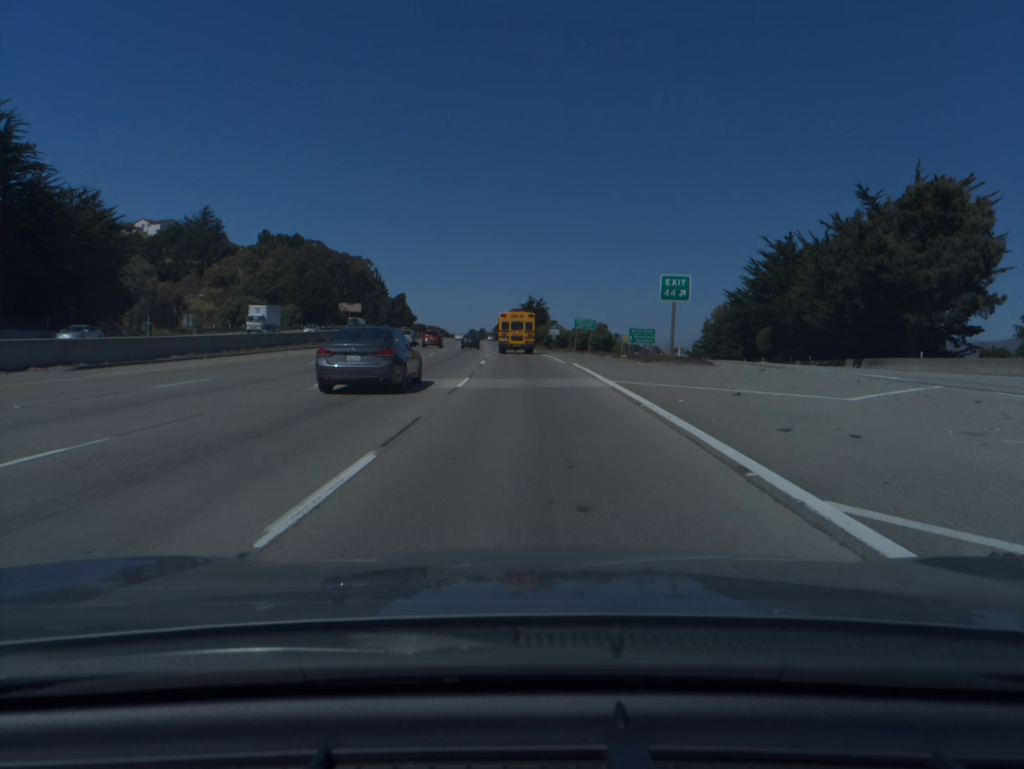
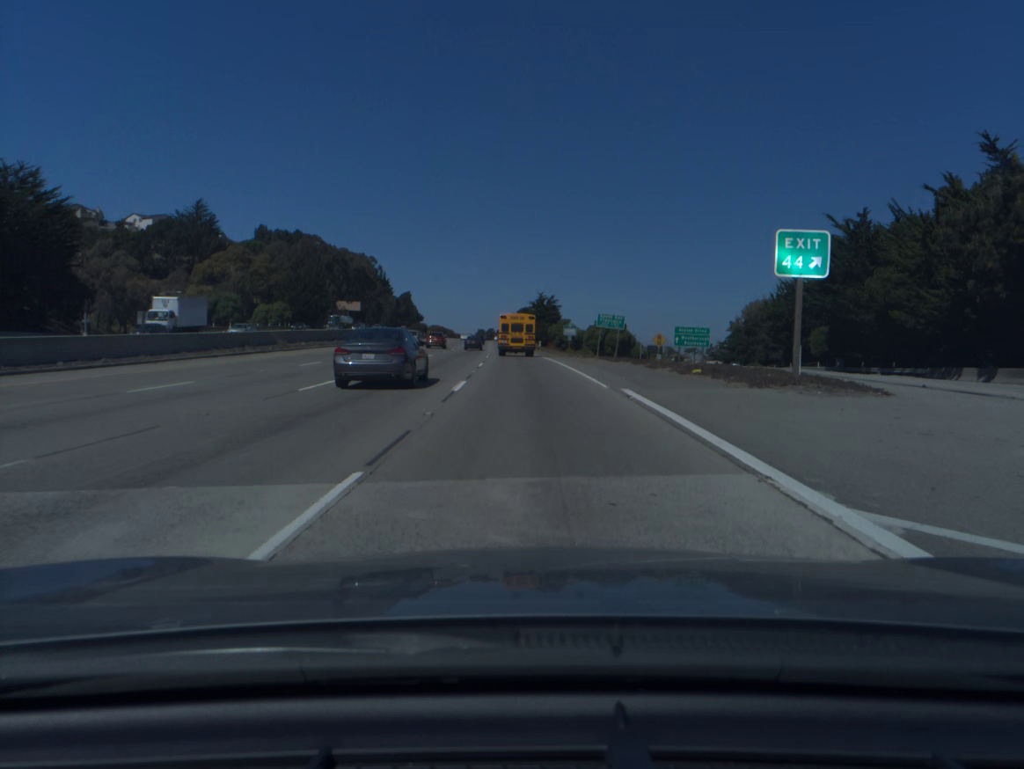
(-0.1, +16.0) m; -1°
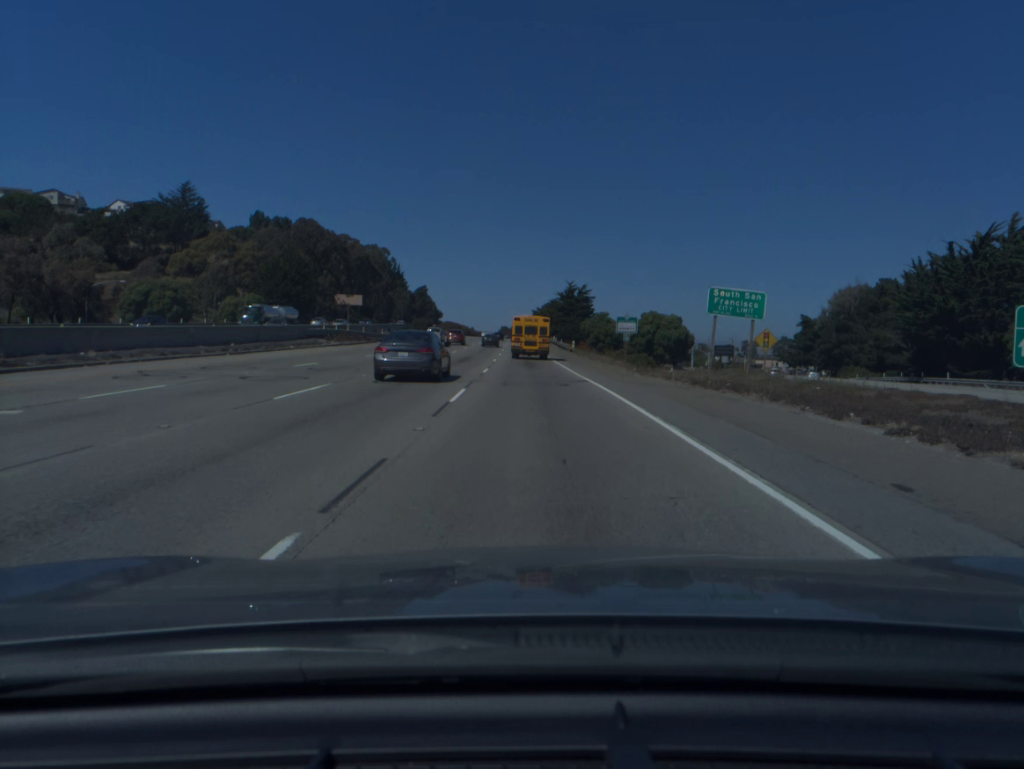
(-0.5, +31.6) m; -2°
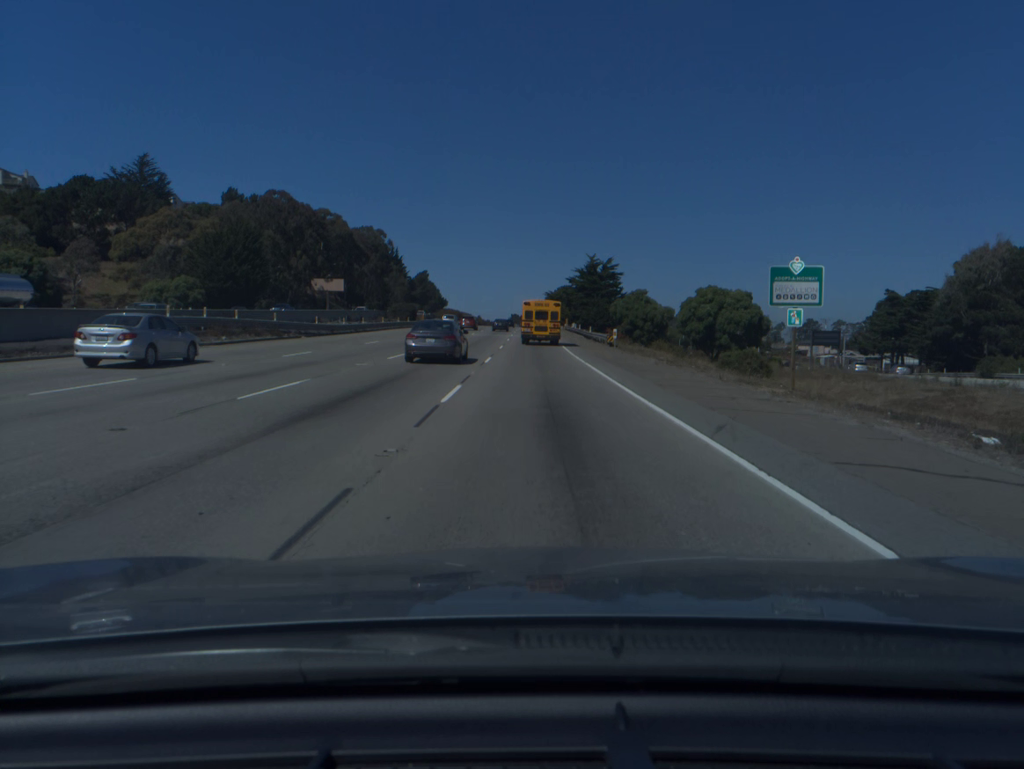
(-0.3, +31.4) m; -1°
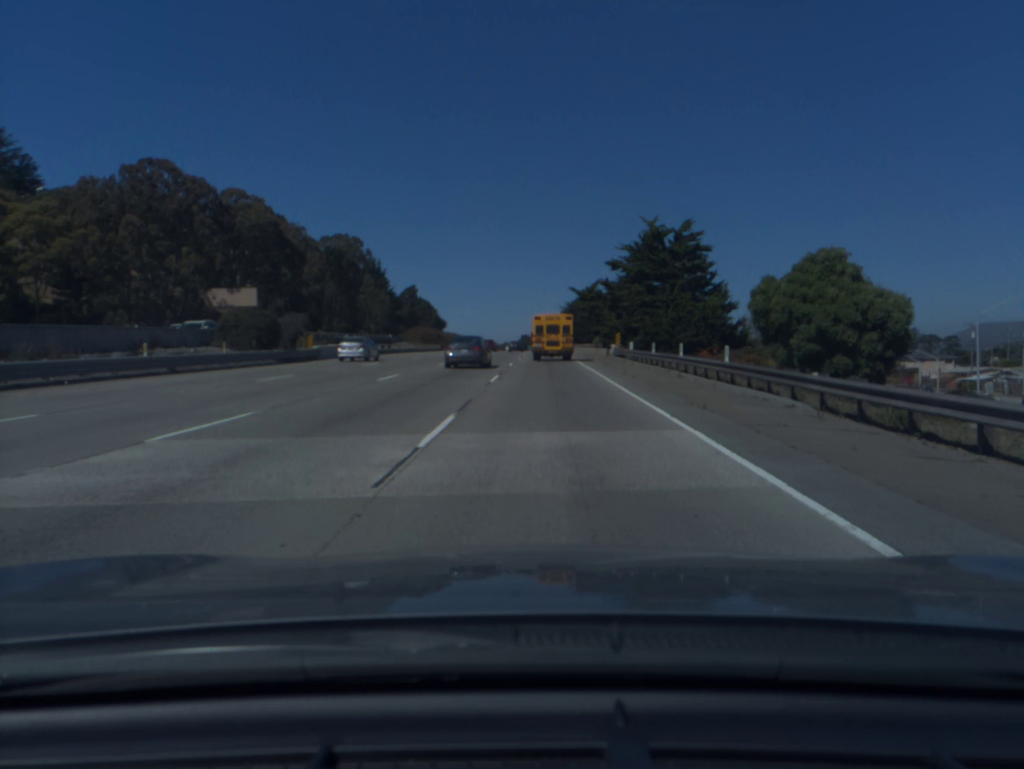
(-0.2, +62.3) m; -1°
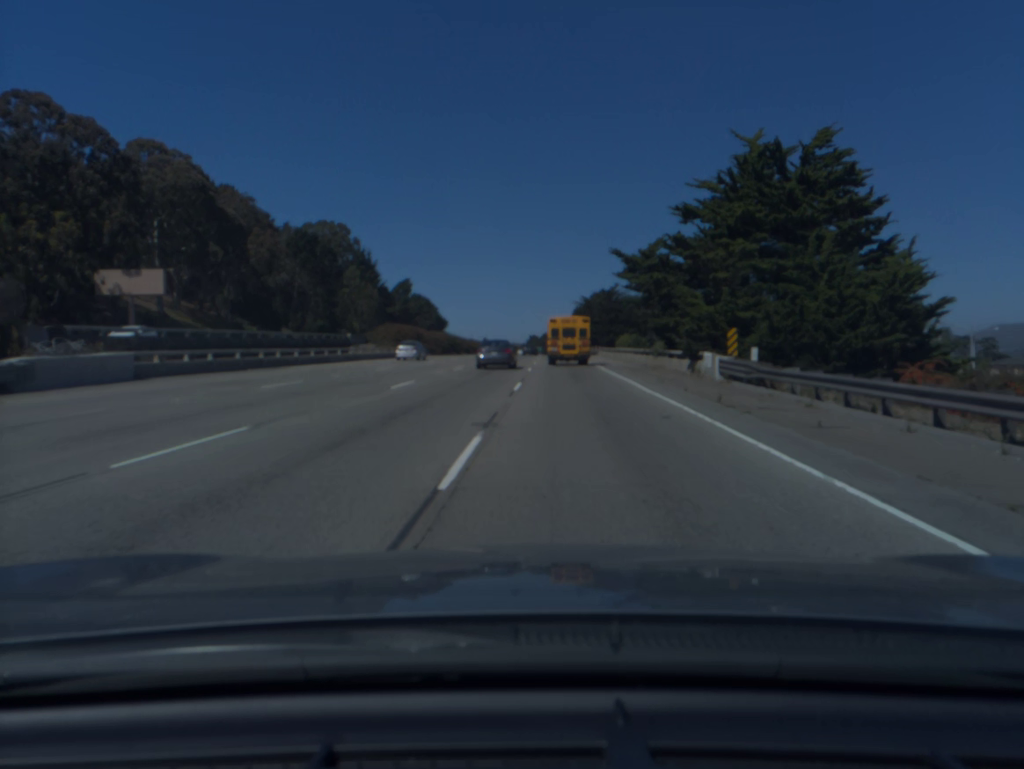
(-0.2, +31.6) m; -1°
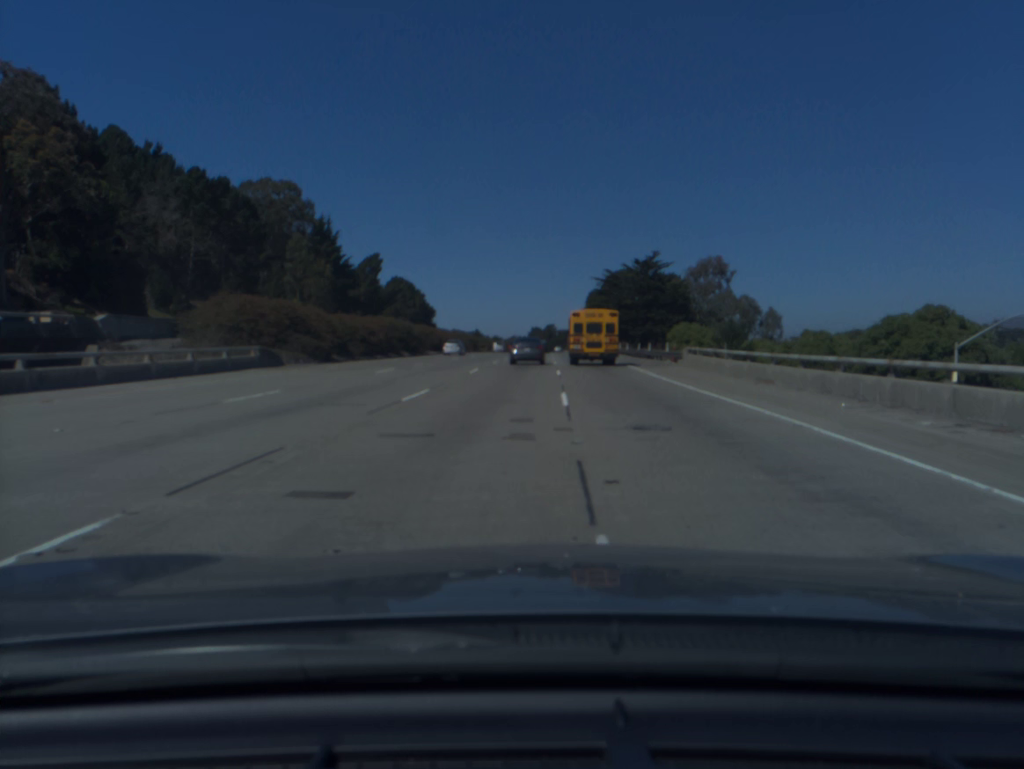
(-0.2, +49.8) m; 0°
